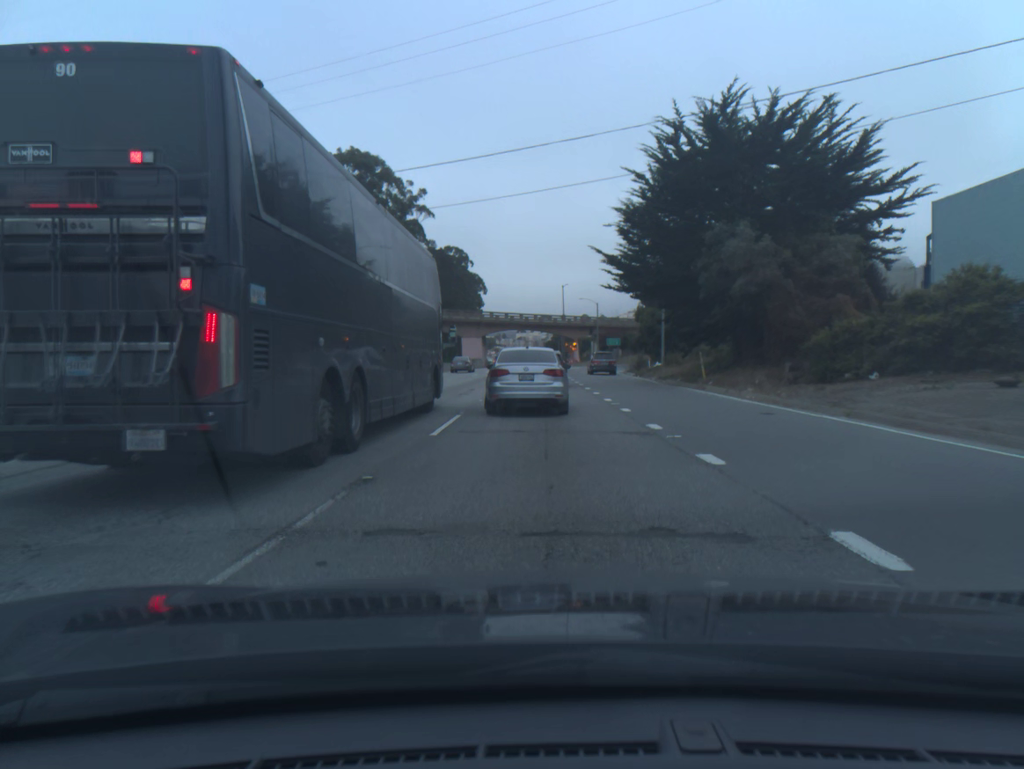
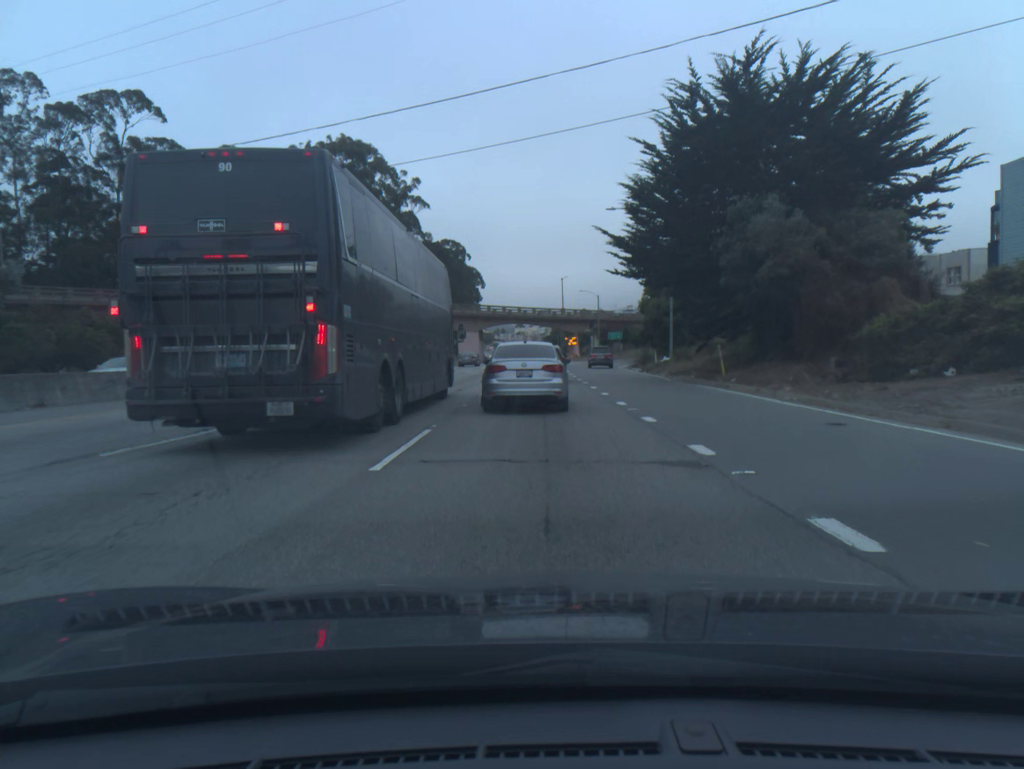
(0.0, +4.2) m; 0°
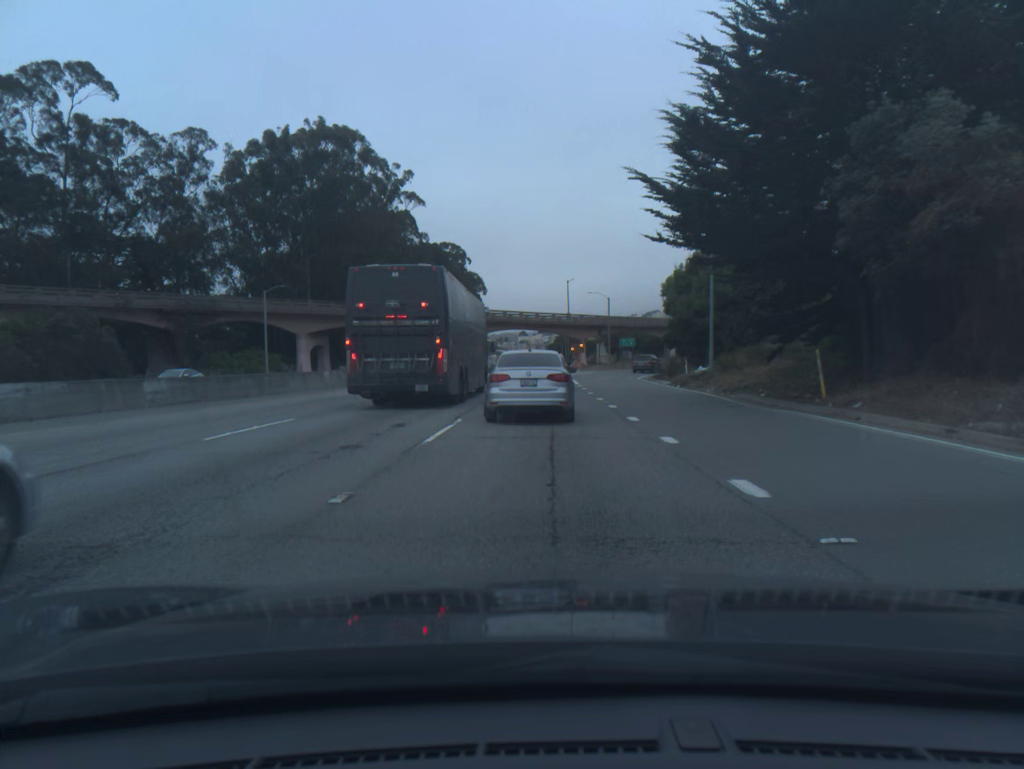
(0.0, +11.3) m; 0°
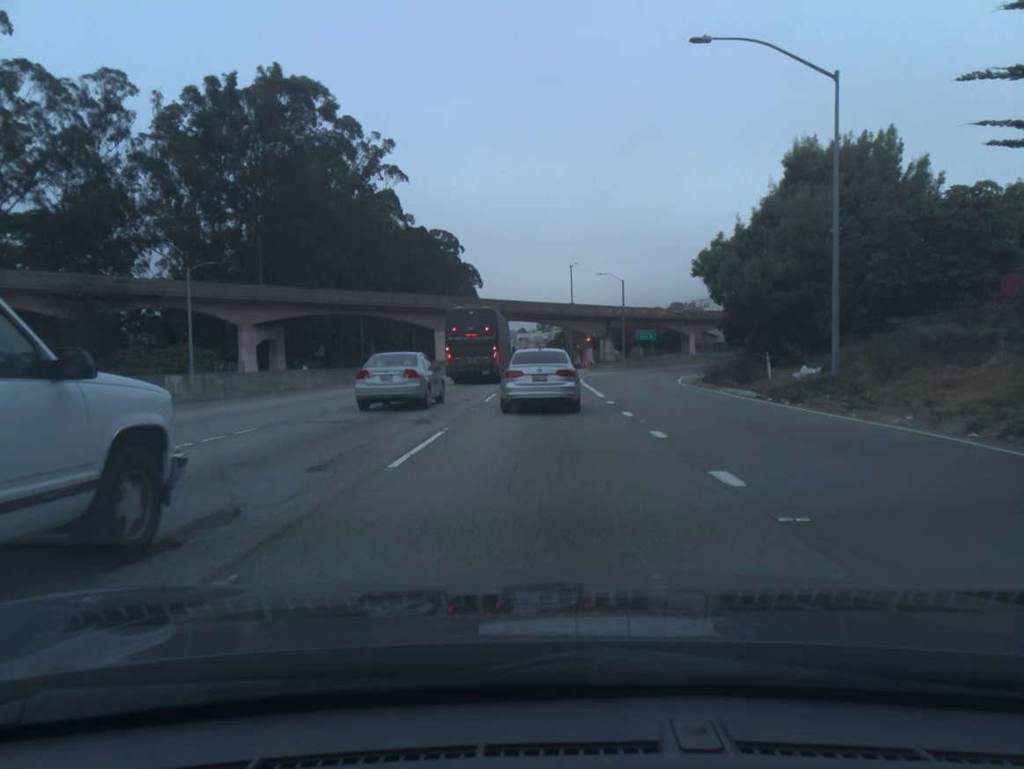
(0.0, +17.2) m; 0°
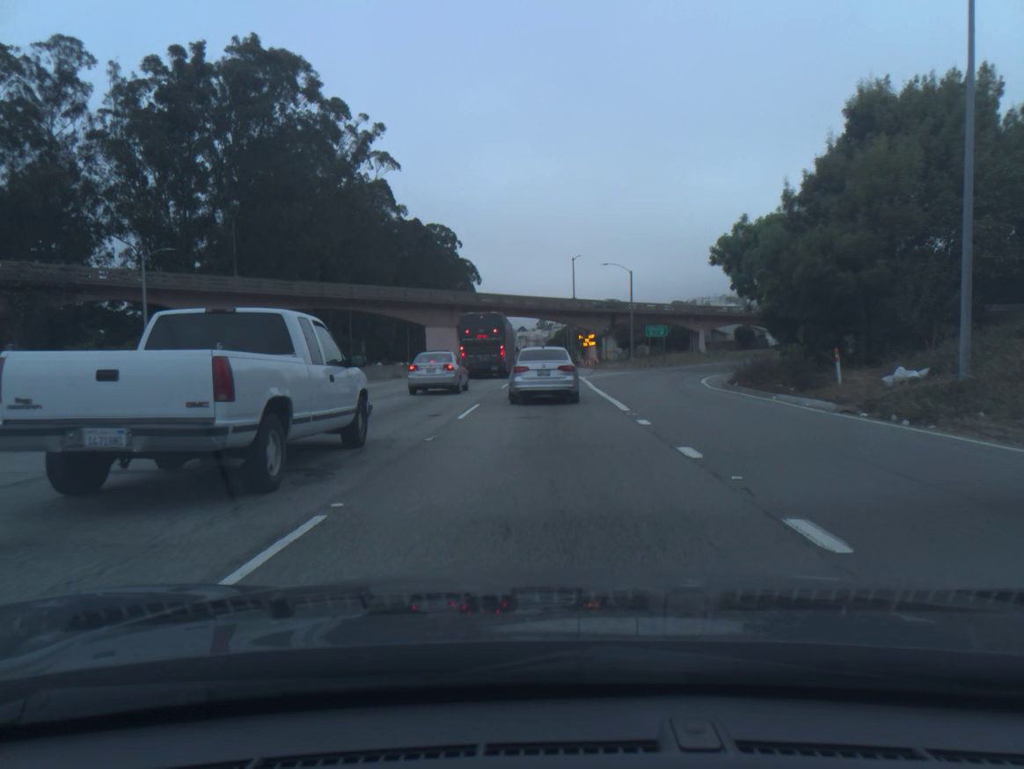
(0.0, +7.1) m; 0°
